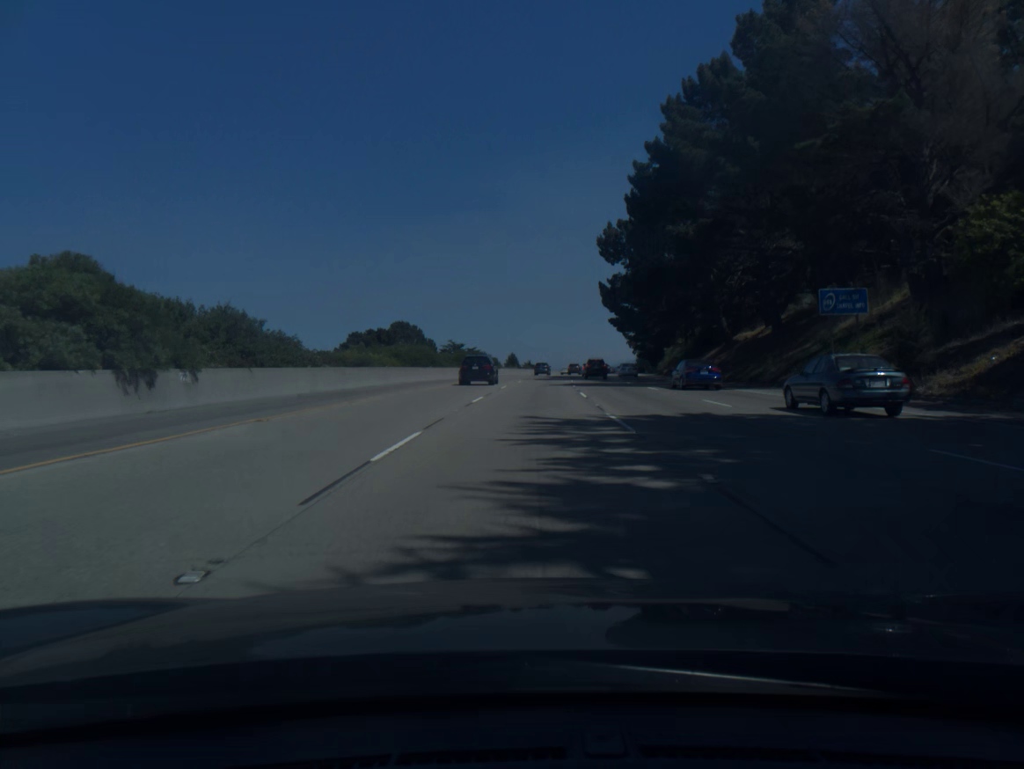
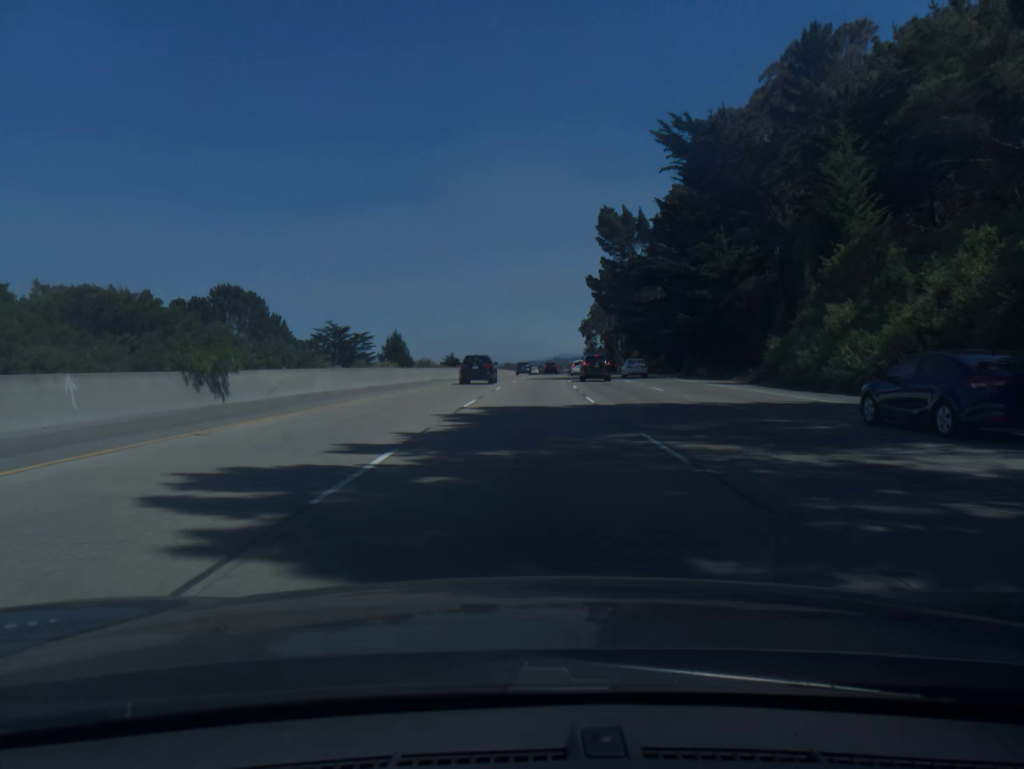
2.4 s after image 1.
(+3.1, +75.5) m; +5°
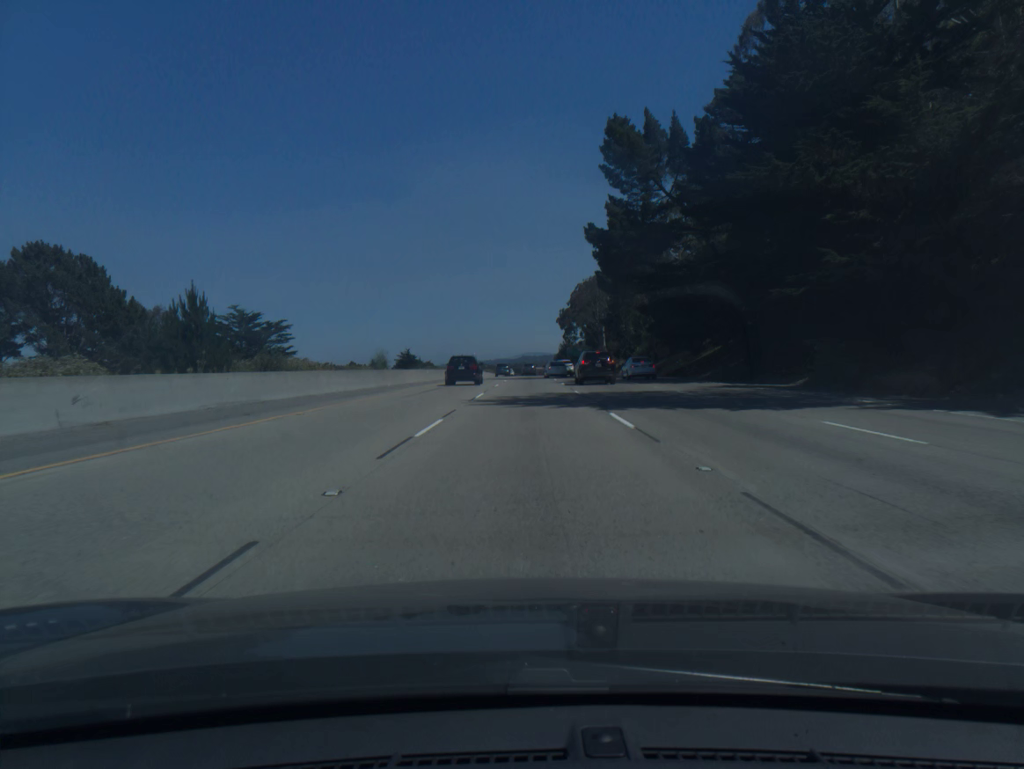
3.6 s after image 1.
(+0.8, +37.9) m; +2°
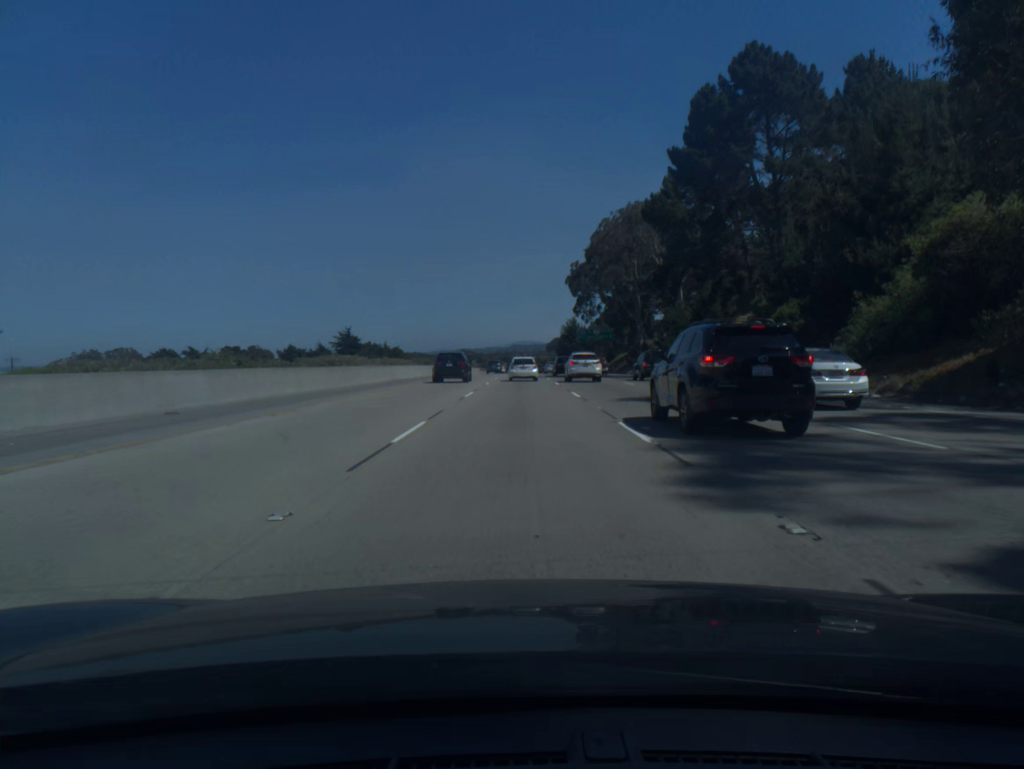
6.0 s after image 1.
(+1.2, +74.3) m; +1°
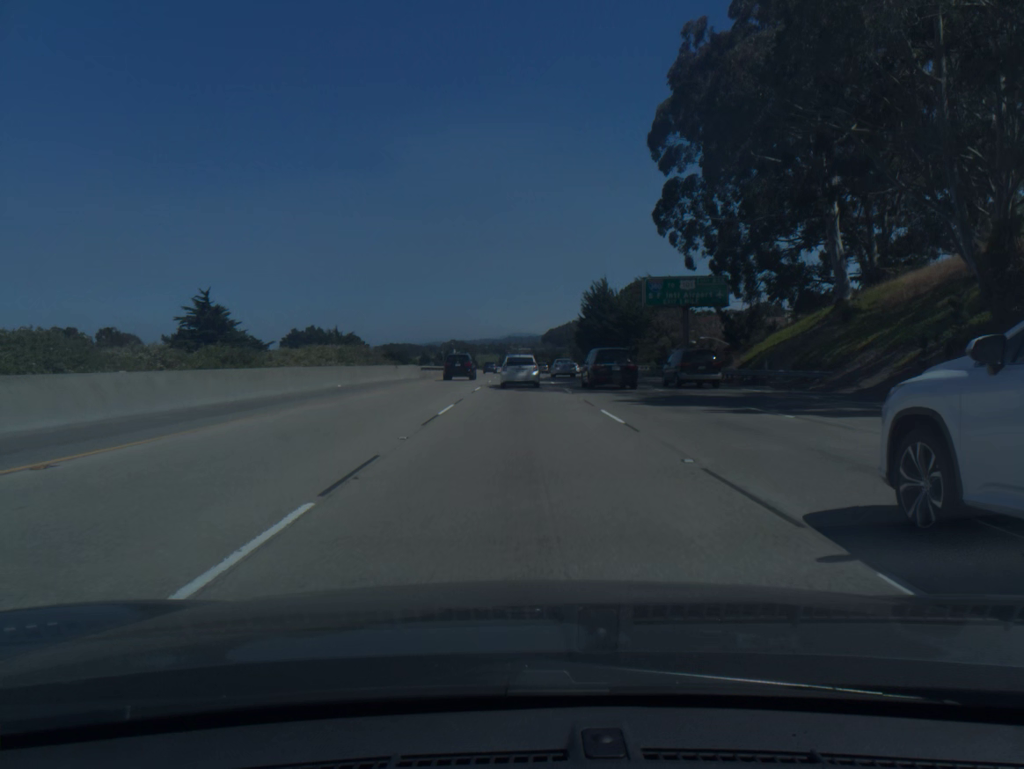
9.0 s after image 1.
(+0.1, +81.9) m; 0°
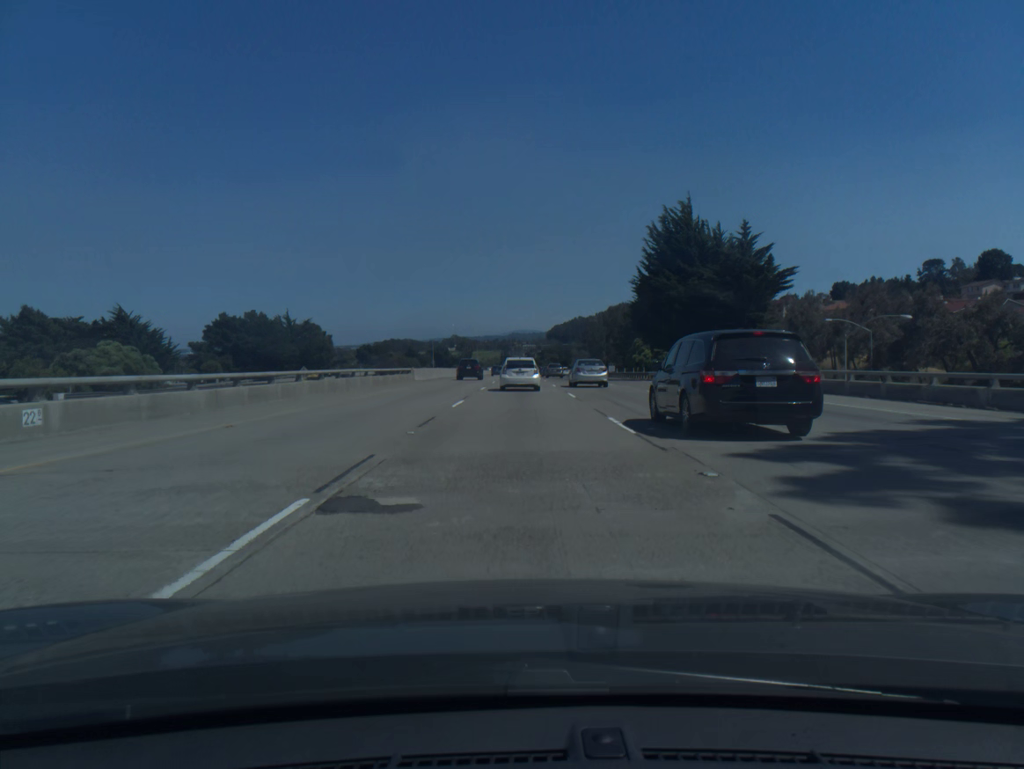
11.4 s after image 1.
(-0.3, +58.4) m; -1°
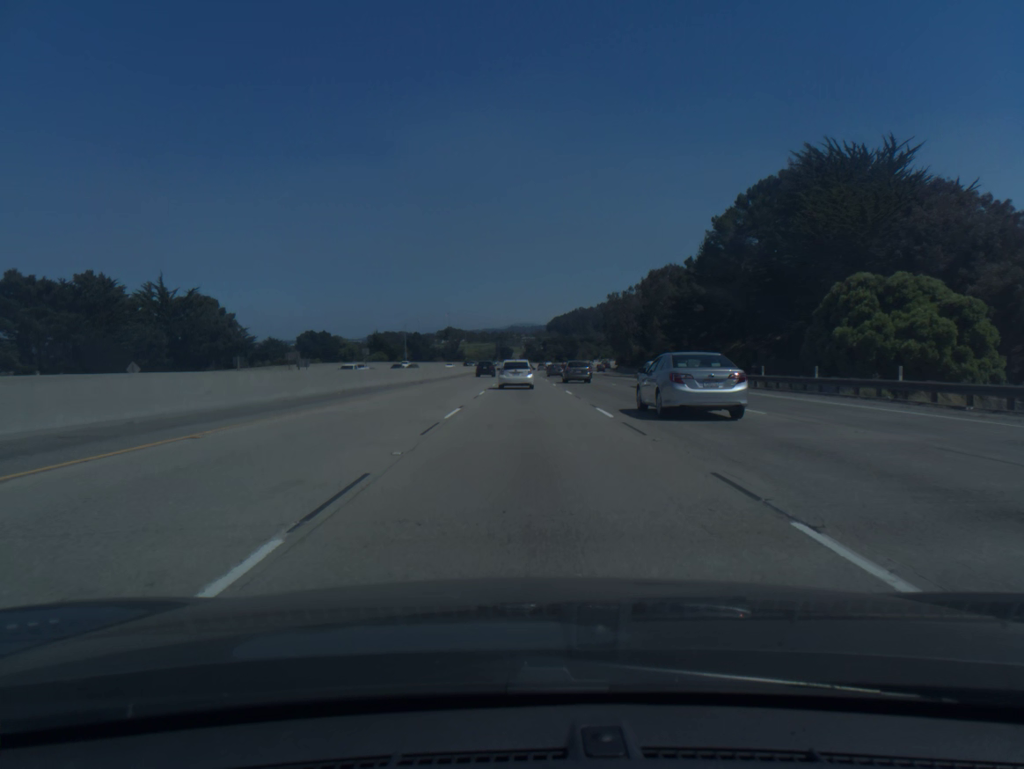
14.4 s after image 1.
(+0.3, +70.0) m; 0°
